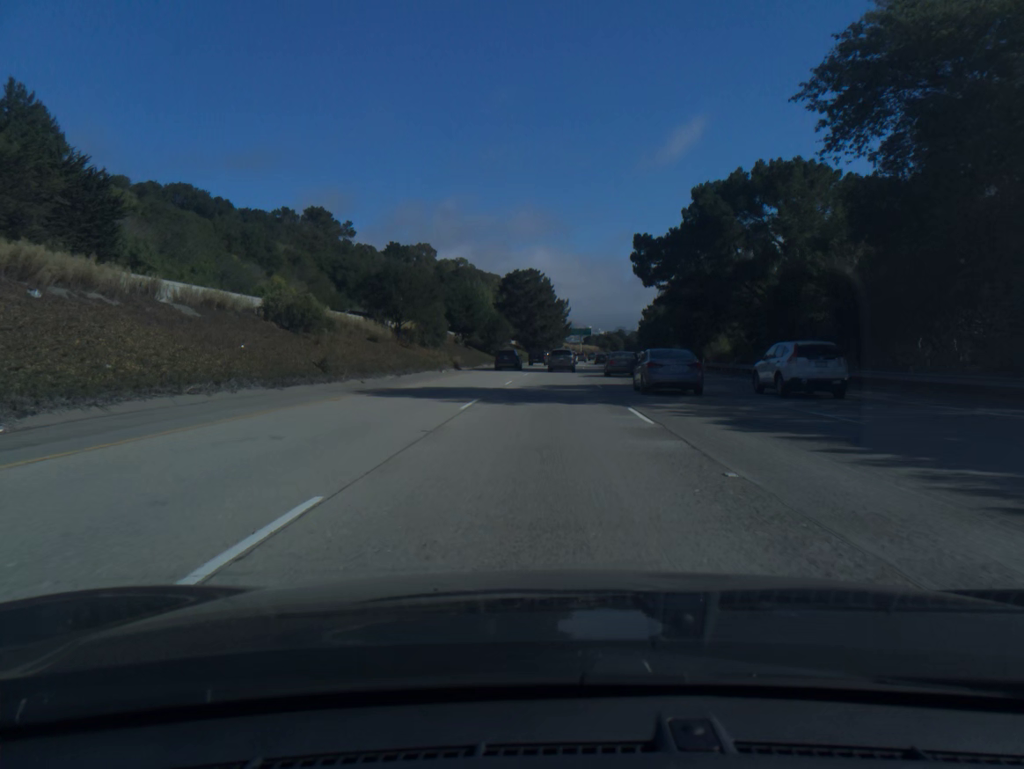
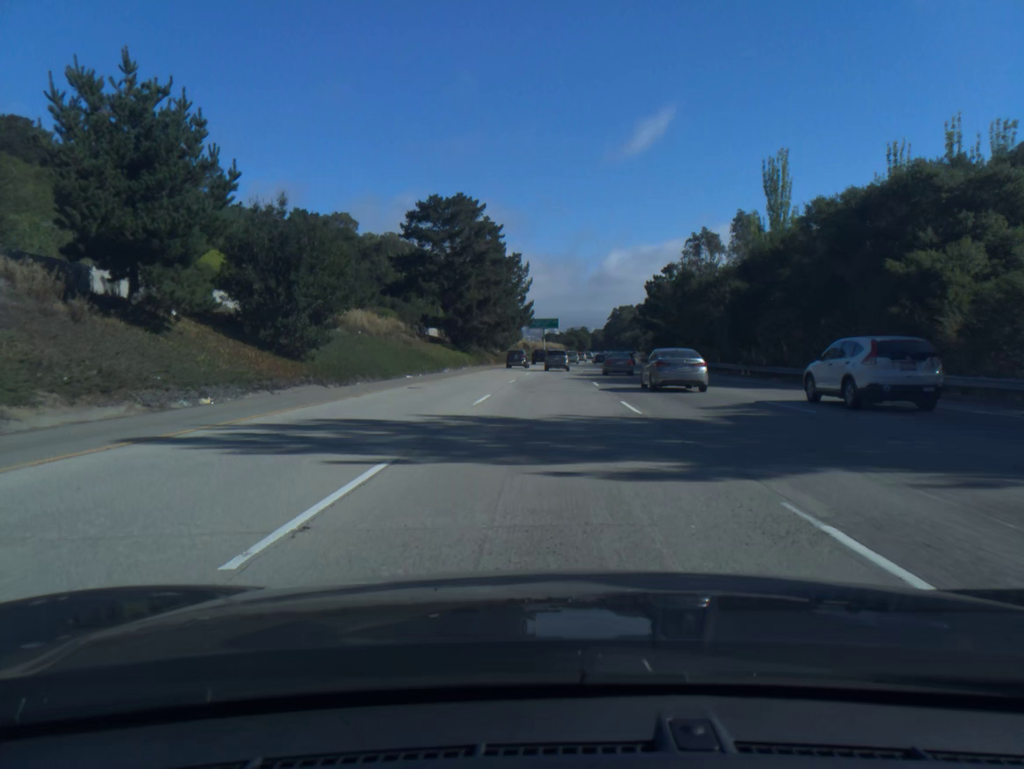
(+1.9, +70.8) m; +3°
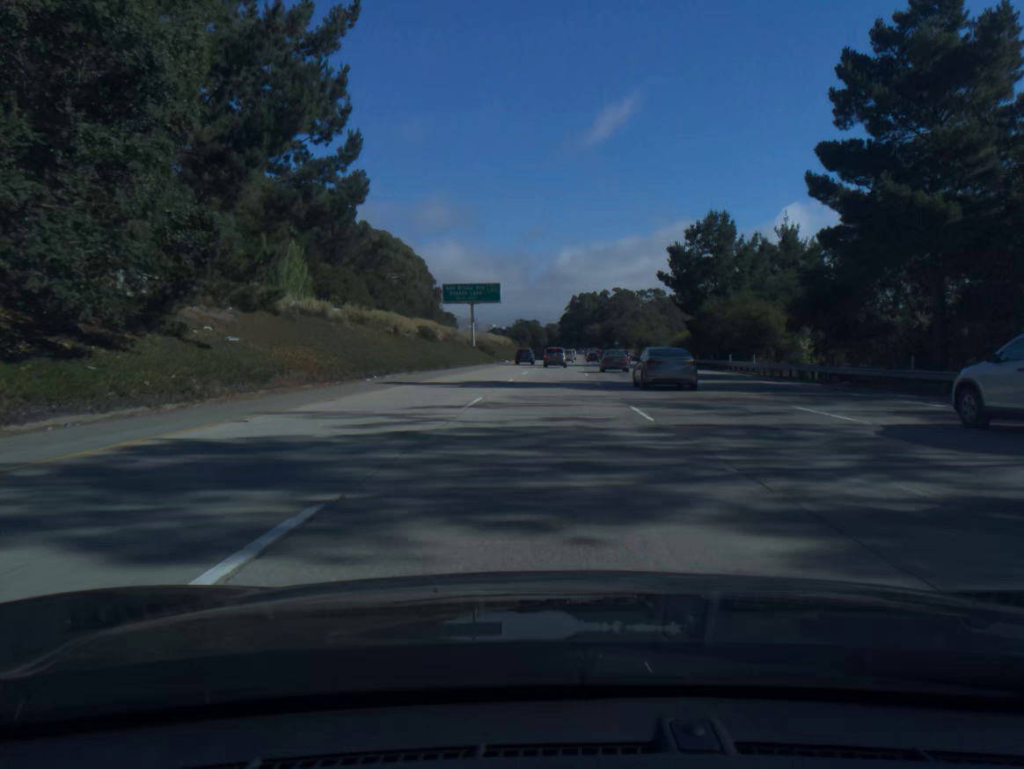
(+2.7, +89.8) m; +4°
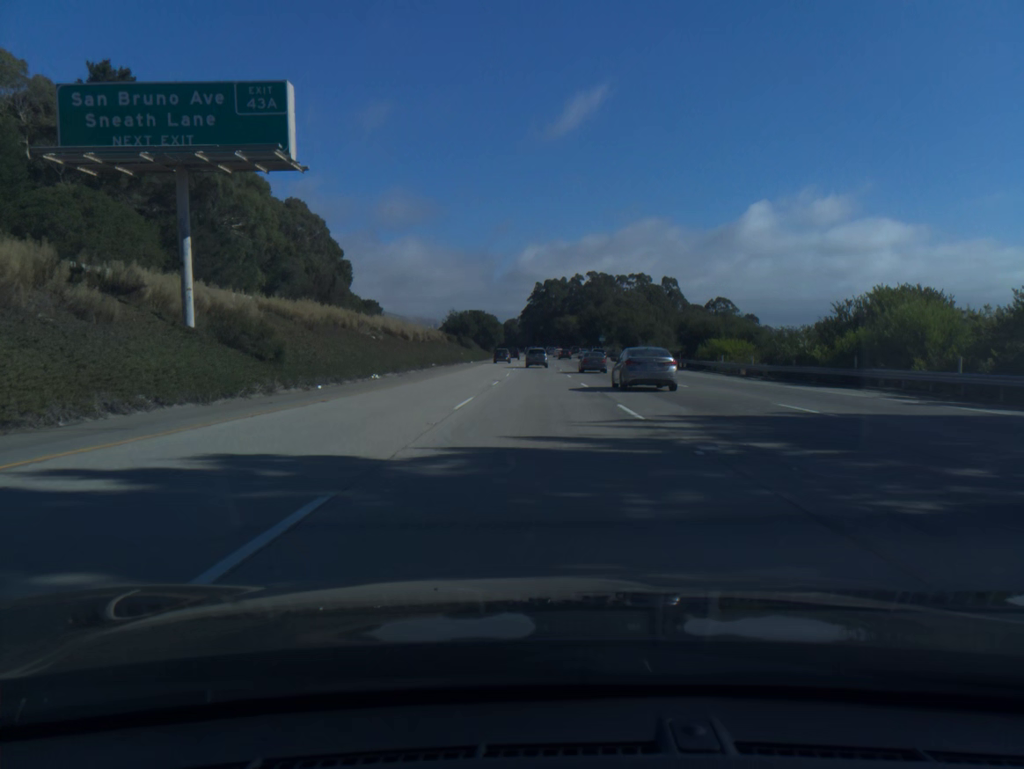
(+1.8, +72.8) m; +3°
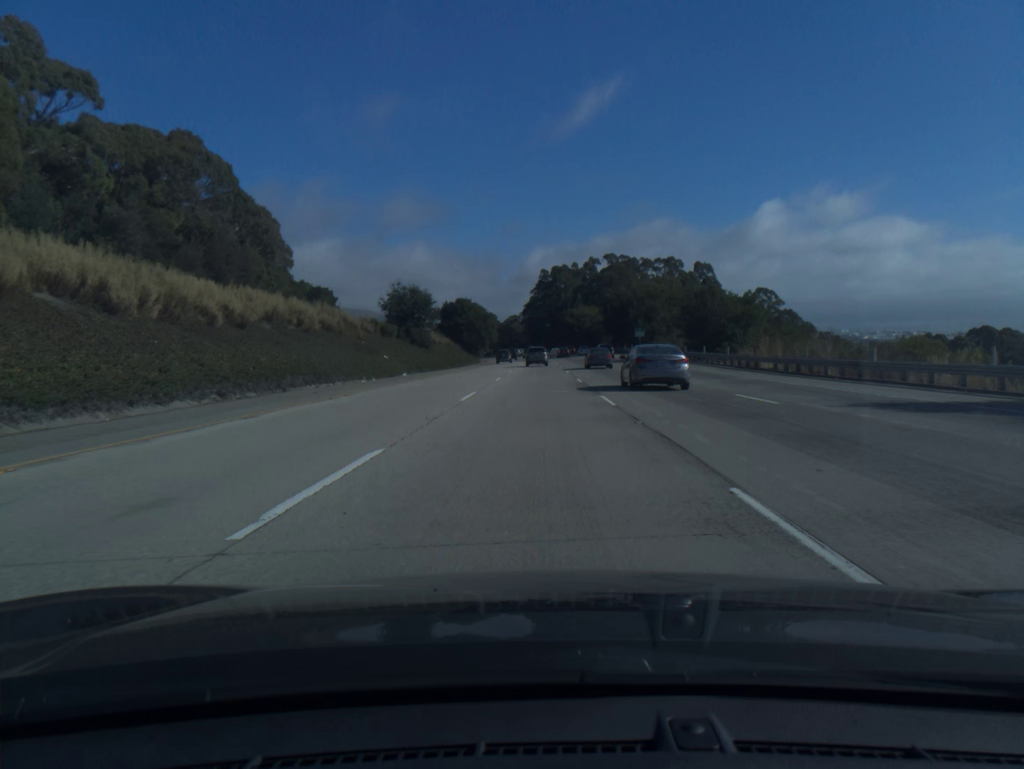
(0.0, +55.1) m; 0°
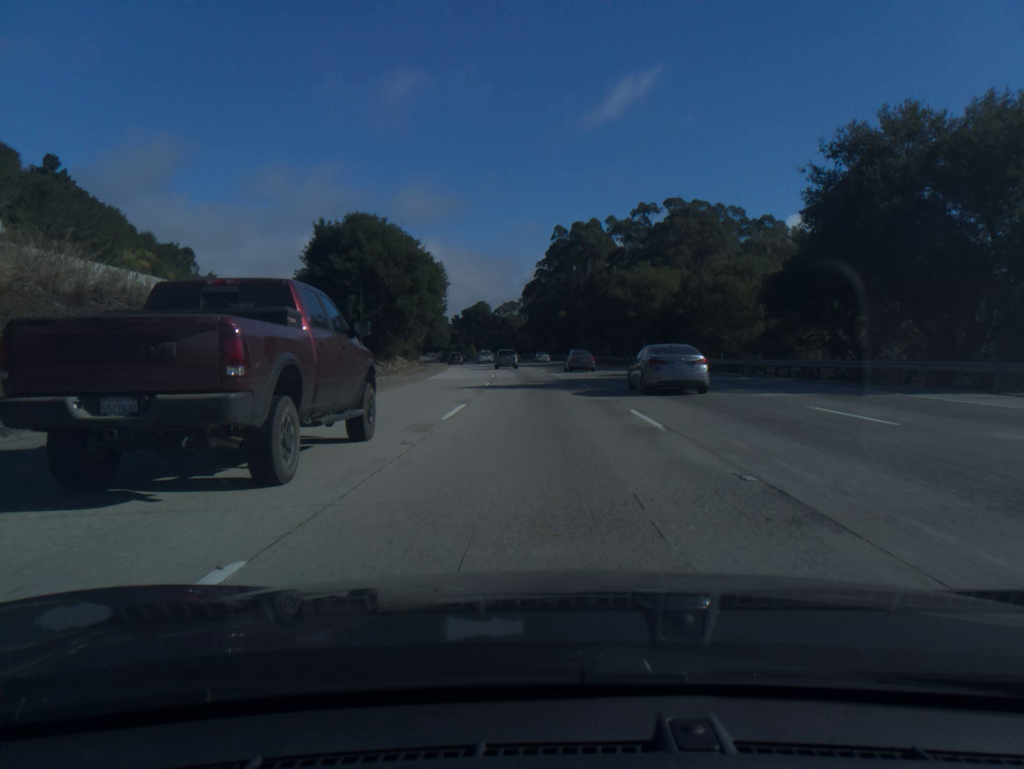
(-0.5, +92.8) m; 0°
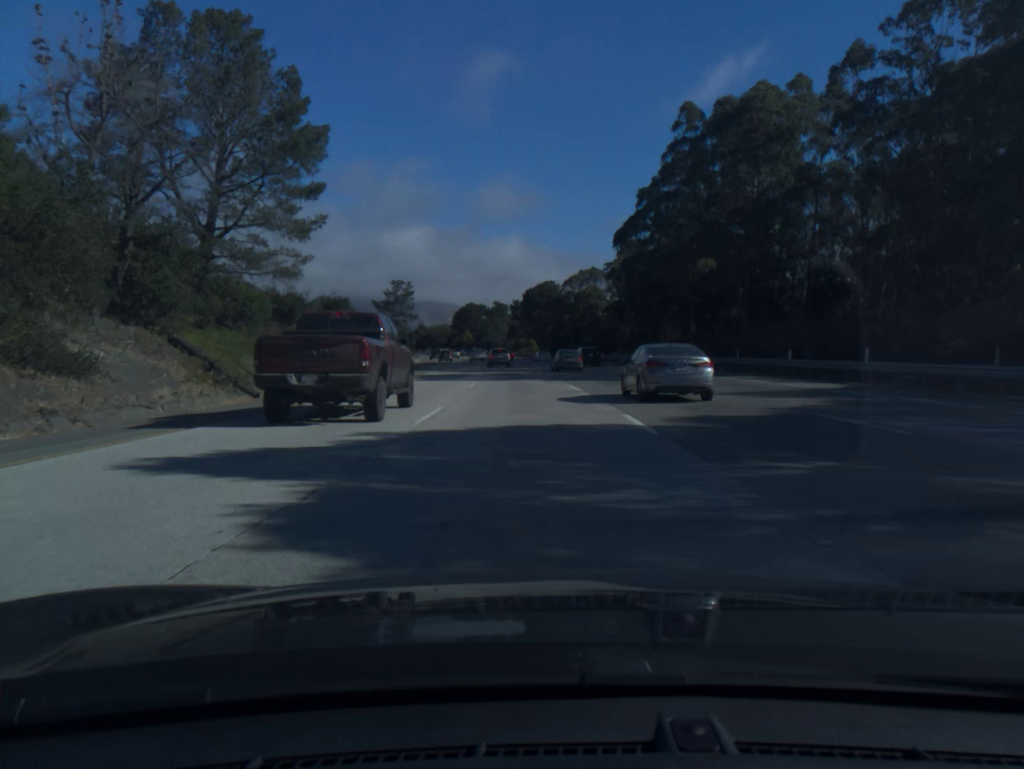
(-2.9, +74.3) m; -5°
